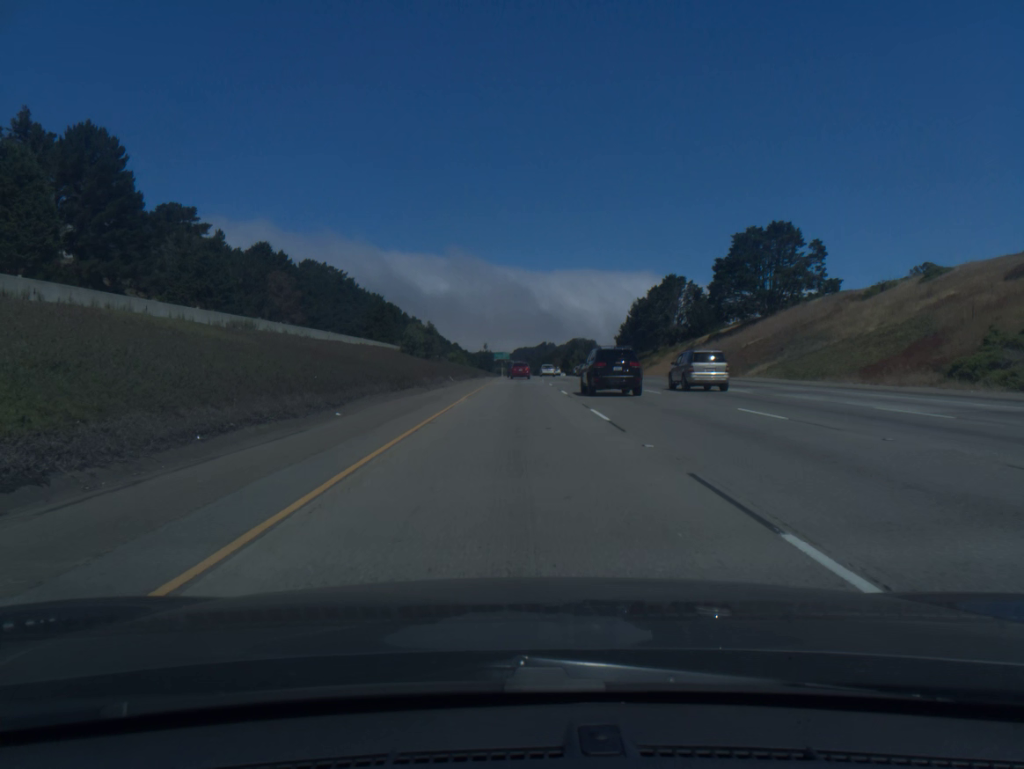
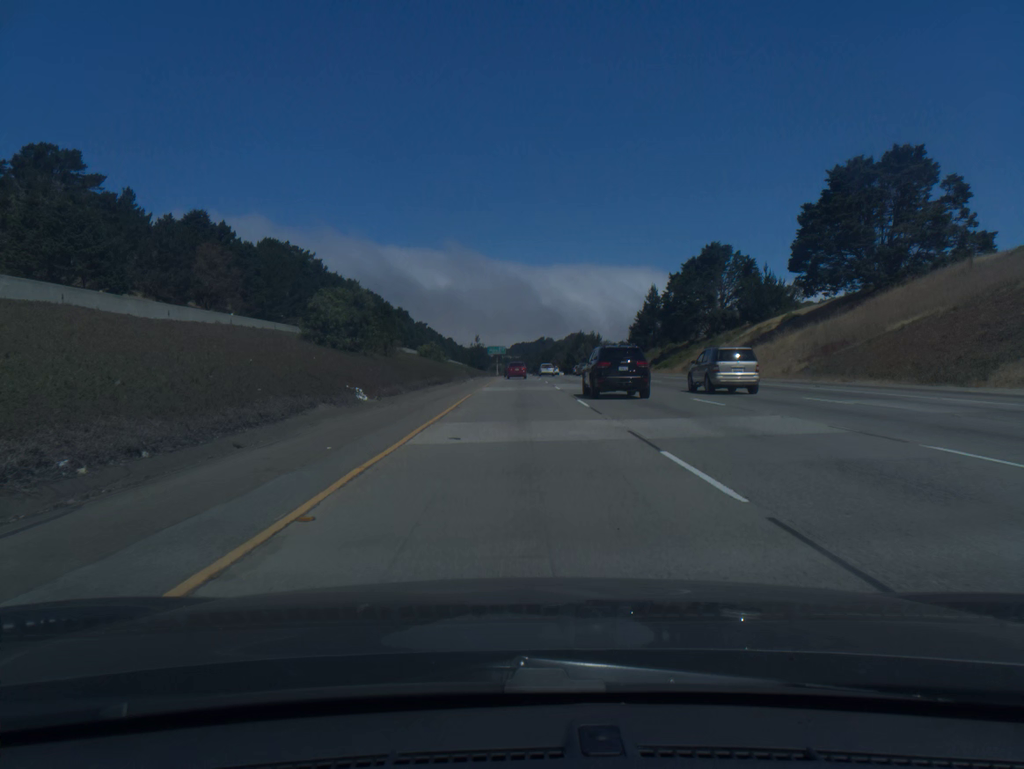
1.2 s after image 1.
(0.0, +38.6) m; 0°
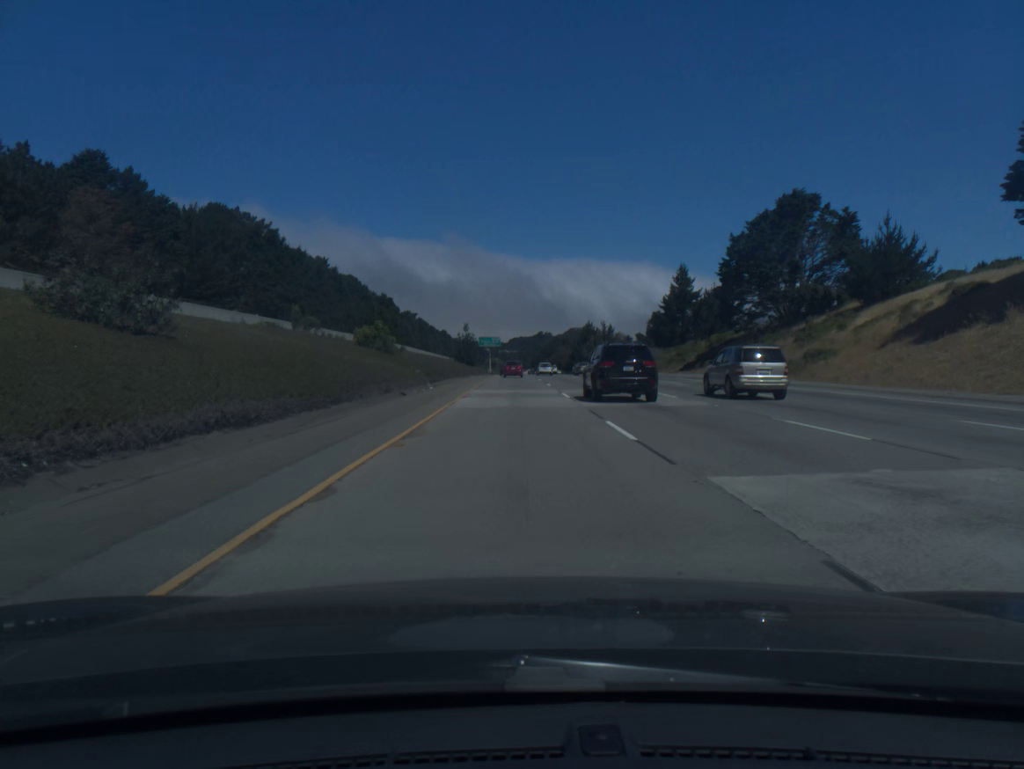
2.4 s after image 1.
(+0.1, +38.6) m; 0°
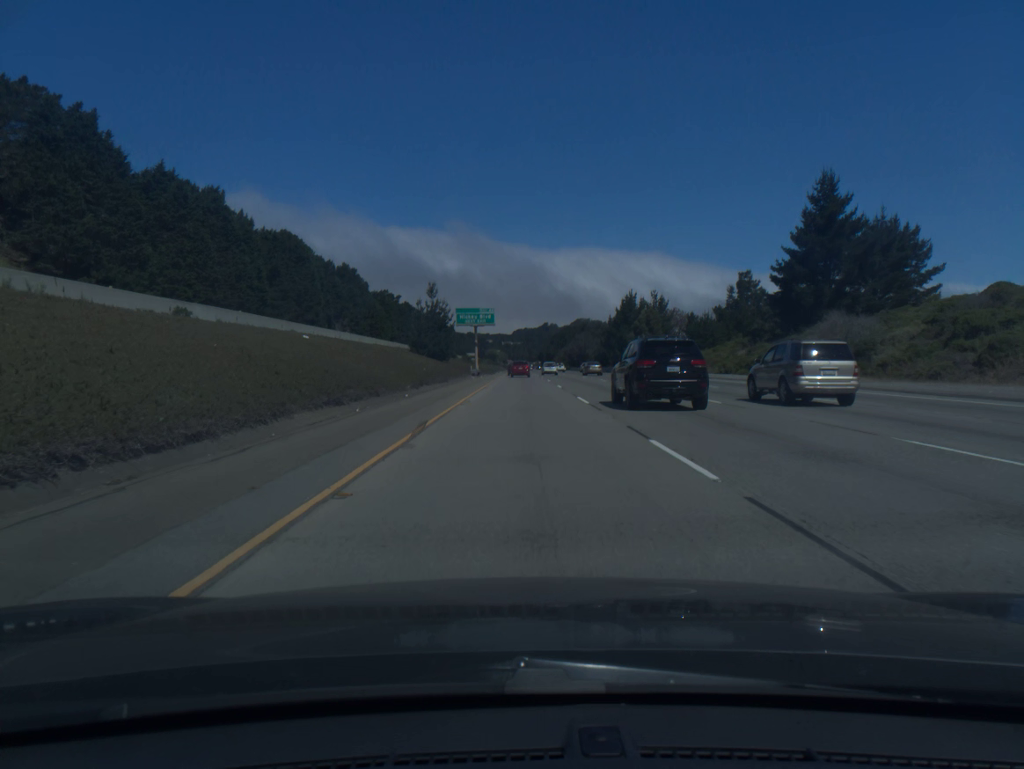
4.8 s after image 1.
(-0.3, +77.5) m; 0°
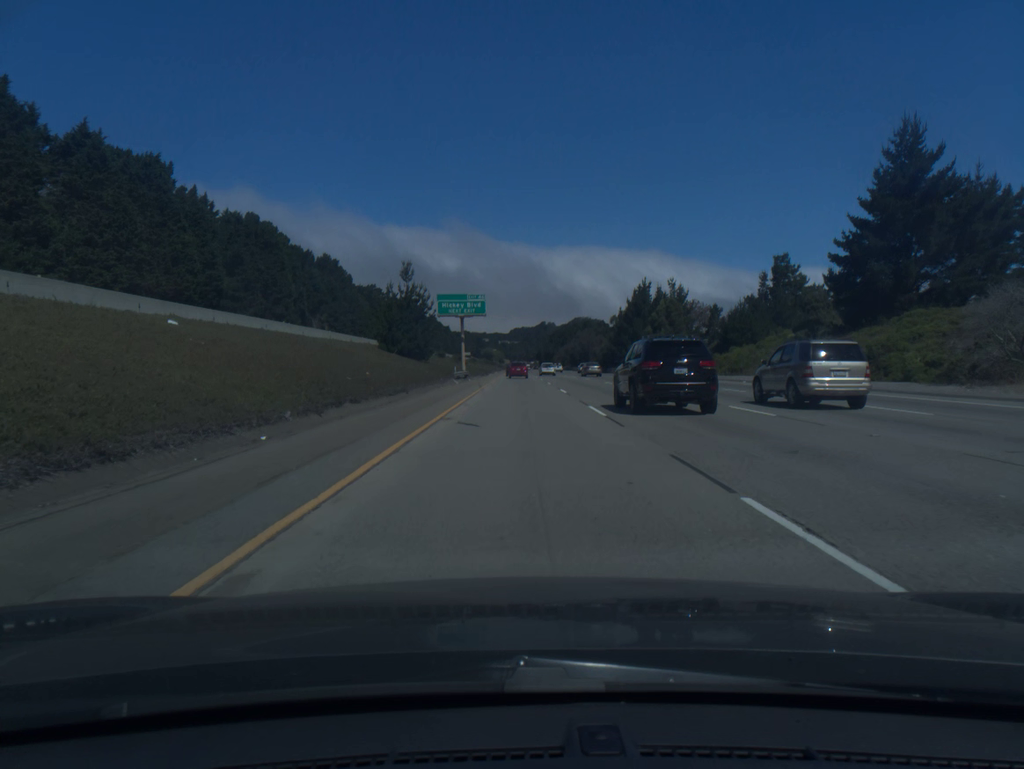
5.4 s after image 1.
(0.0, +19.4) m; 0°
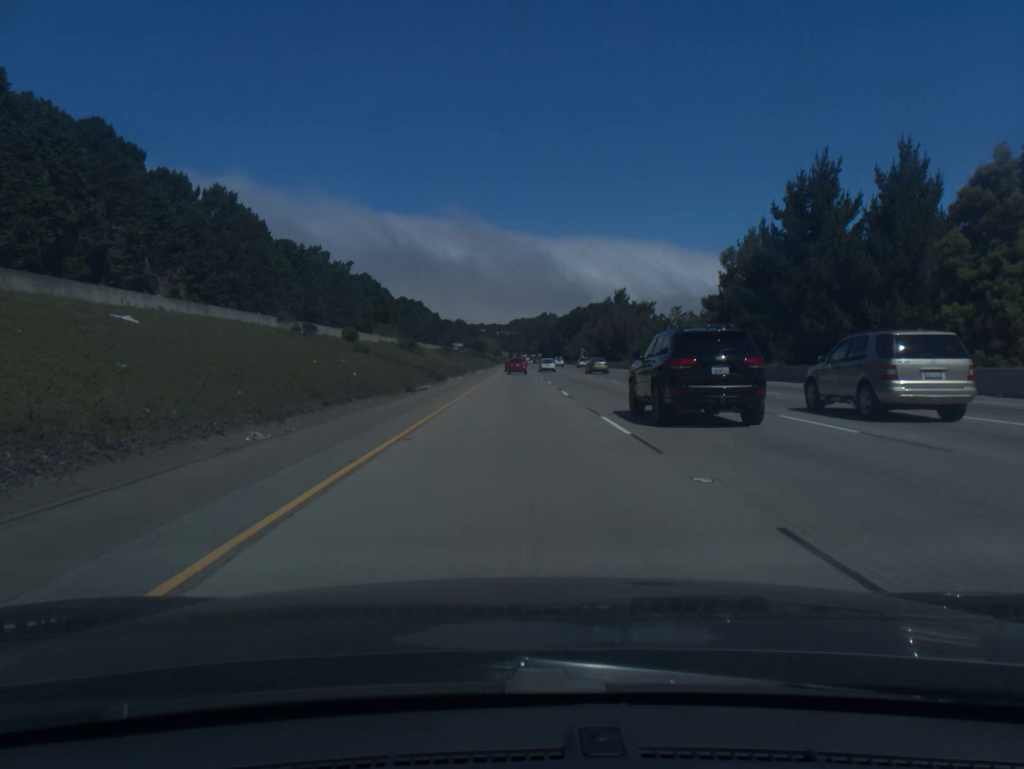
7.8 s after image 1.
(+0.1, +77.9) m; 0°
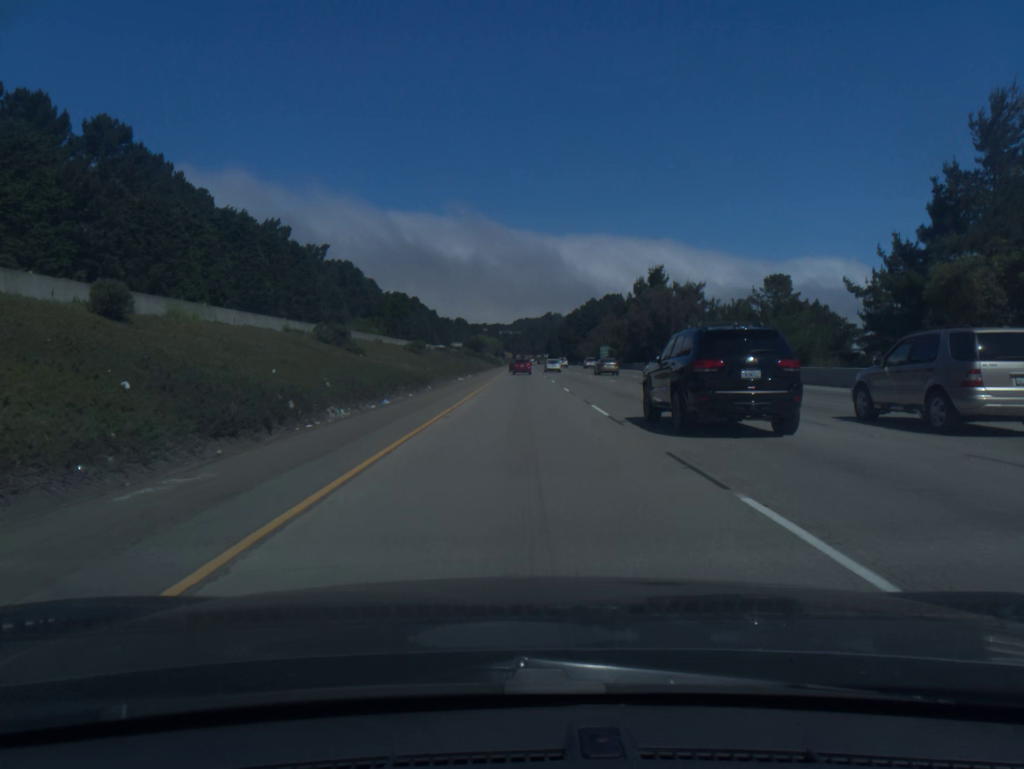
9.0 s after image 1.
(-0.1, +39.0) m; 0°
